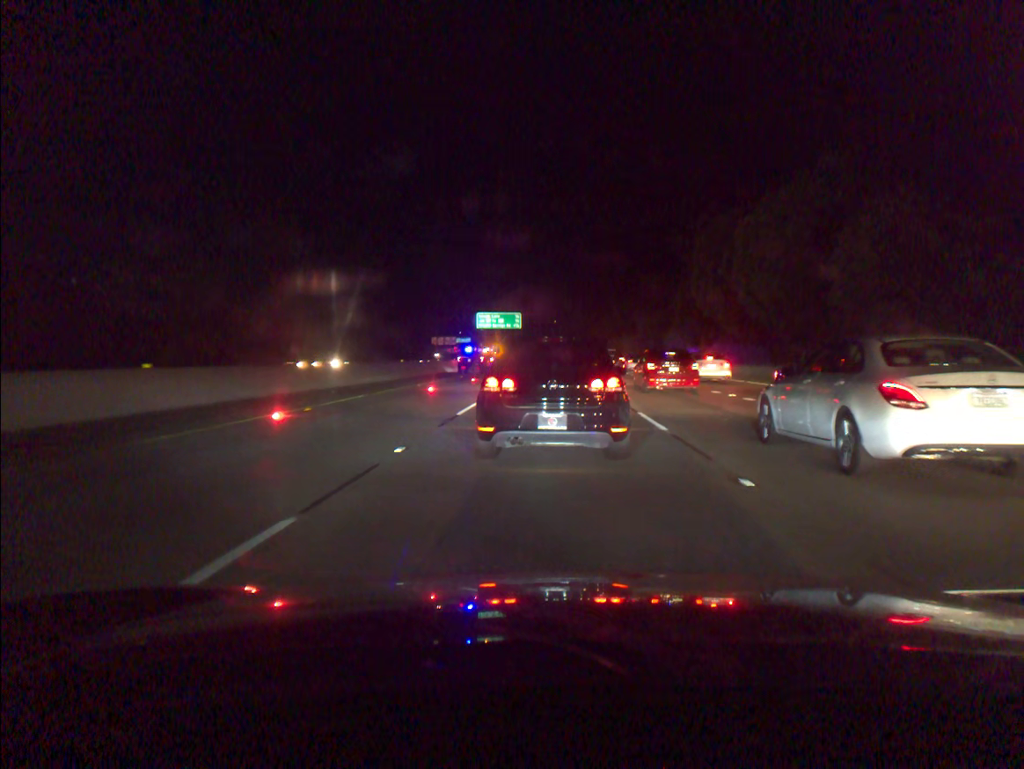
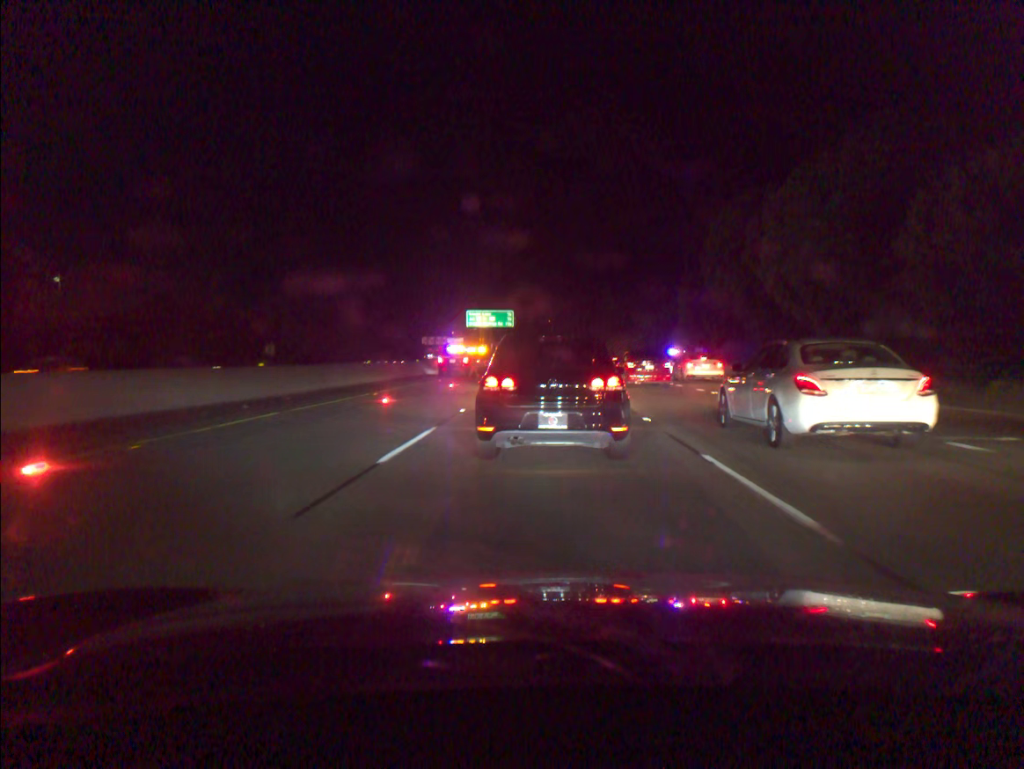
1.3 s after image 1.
(0.0, +7.2) m; +1°
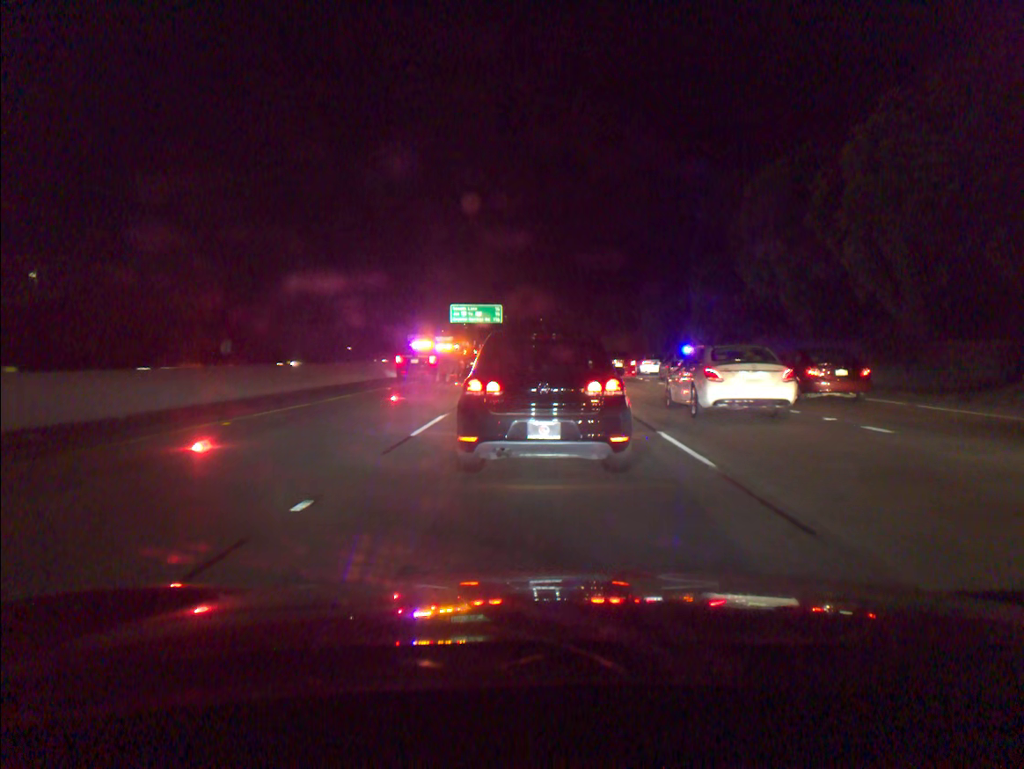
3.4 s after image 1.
(0.0, +11.1) m; +1°
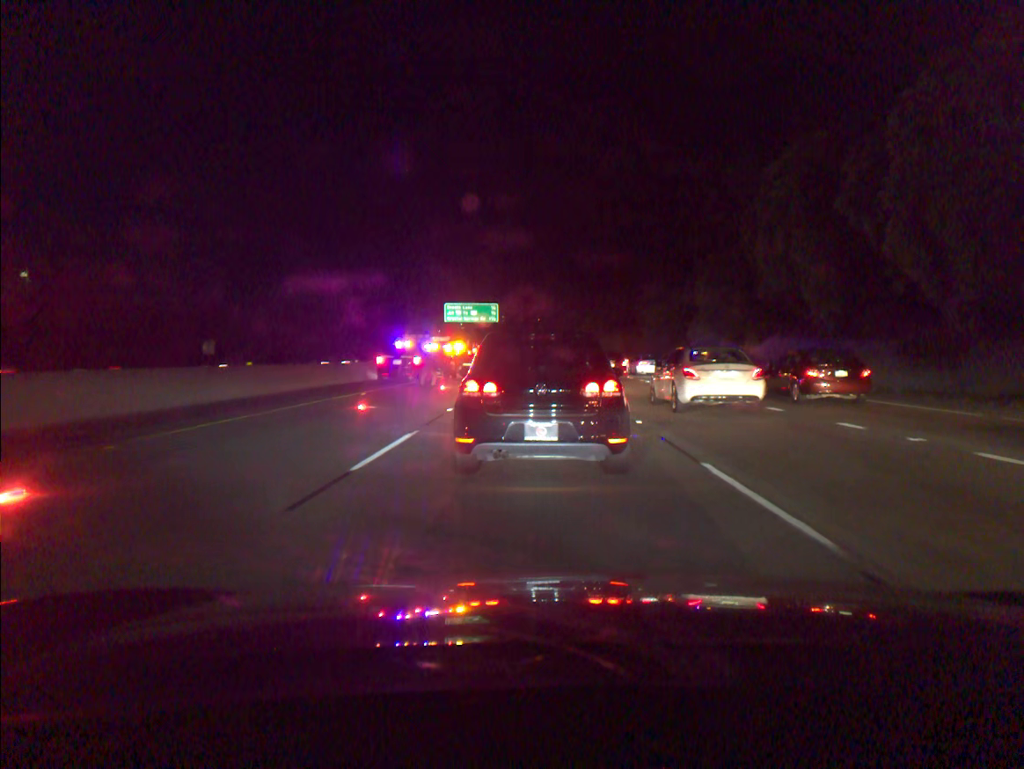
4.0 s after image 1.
(0.0, +3.5) m; 0°
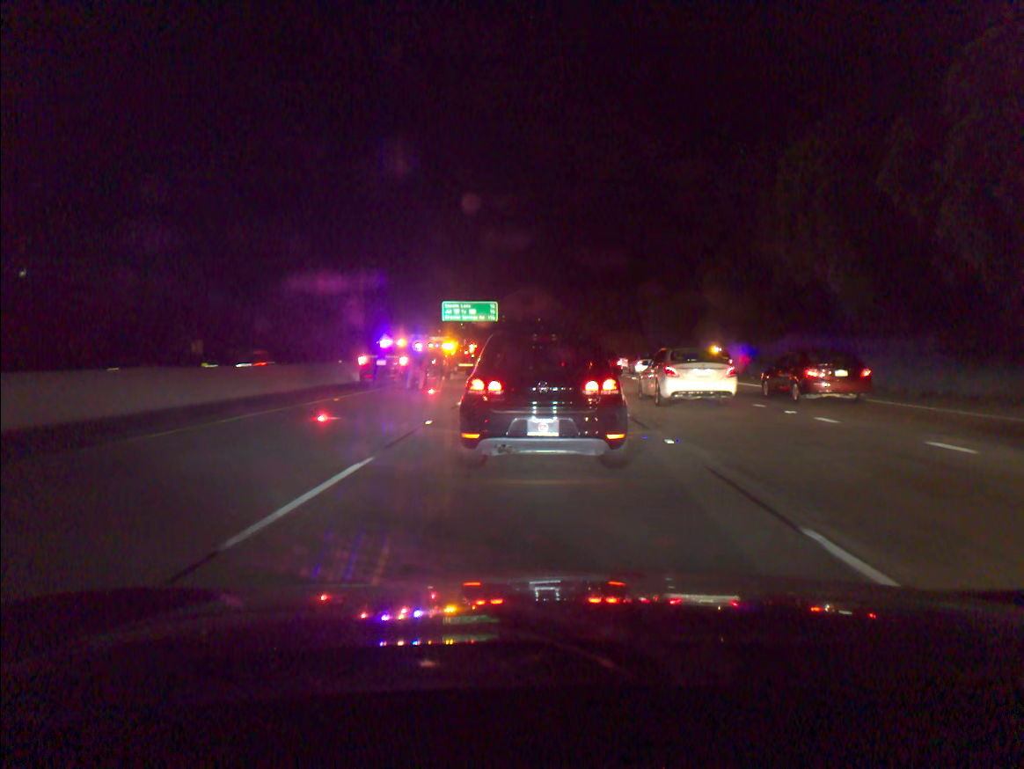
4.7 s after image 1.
(0.0, +3.4) m; 0°
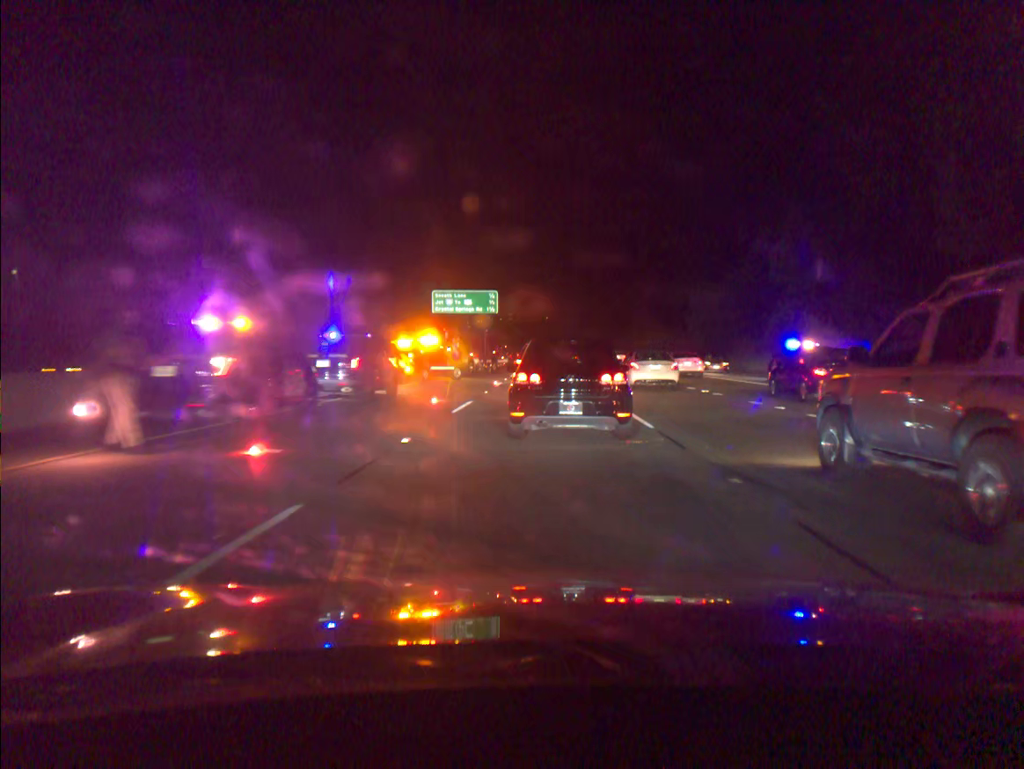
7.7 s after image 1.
(-0.1, +17.1) m; -1°
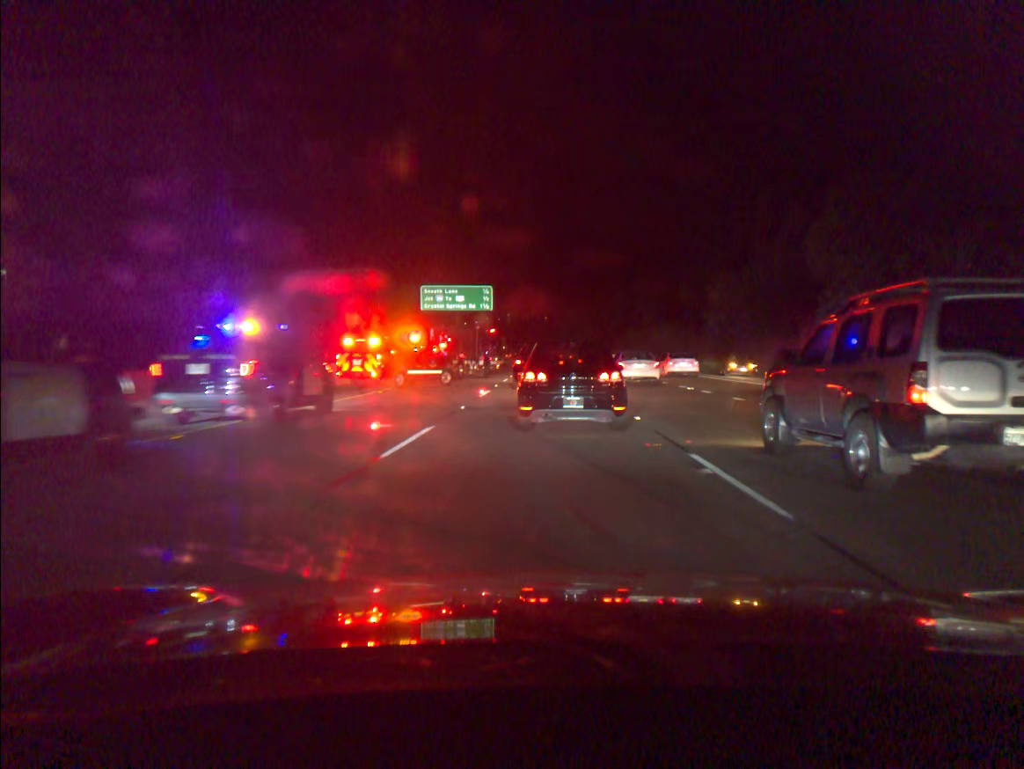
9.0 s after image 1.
(0.0, +7.3) m; 0°
